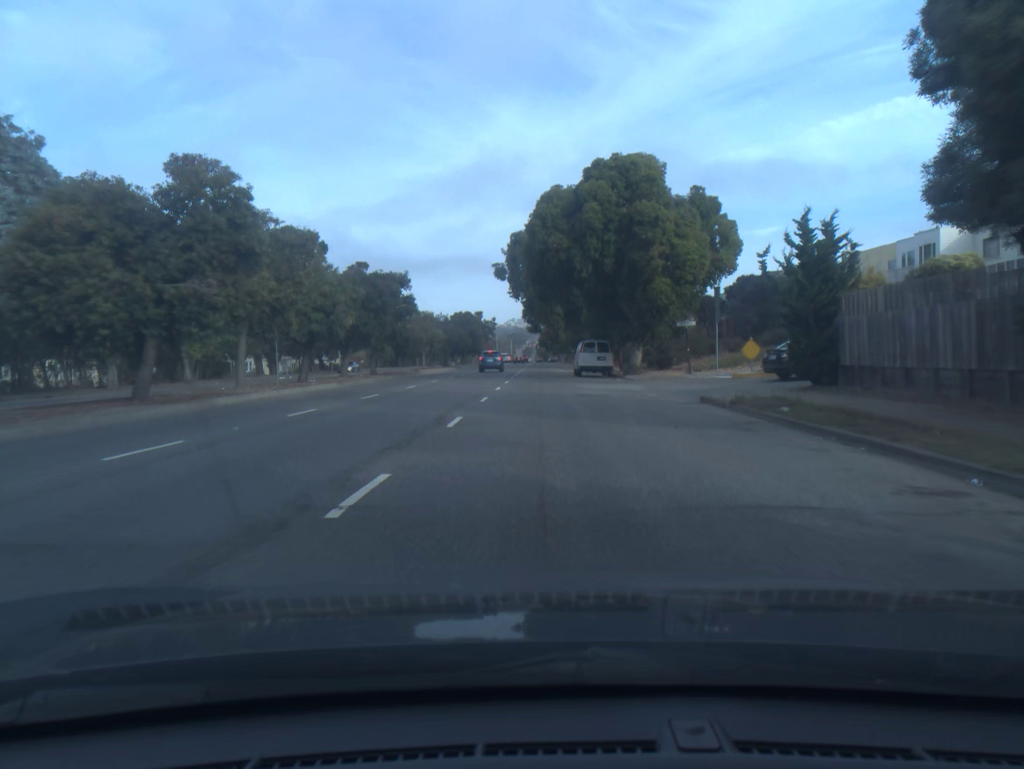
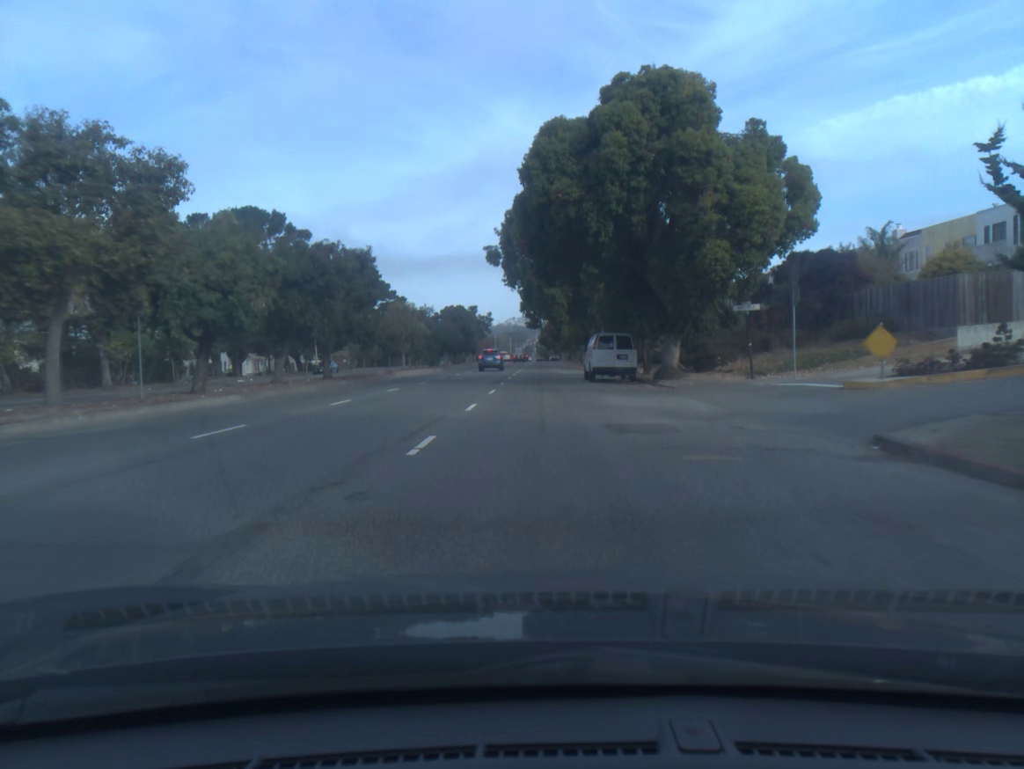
(0.0, +11.2) m; 0°
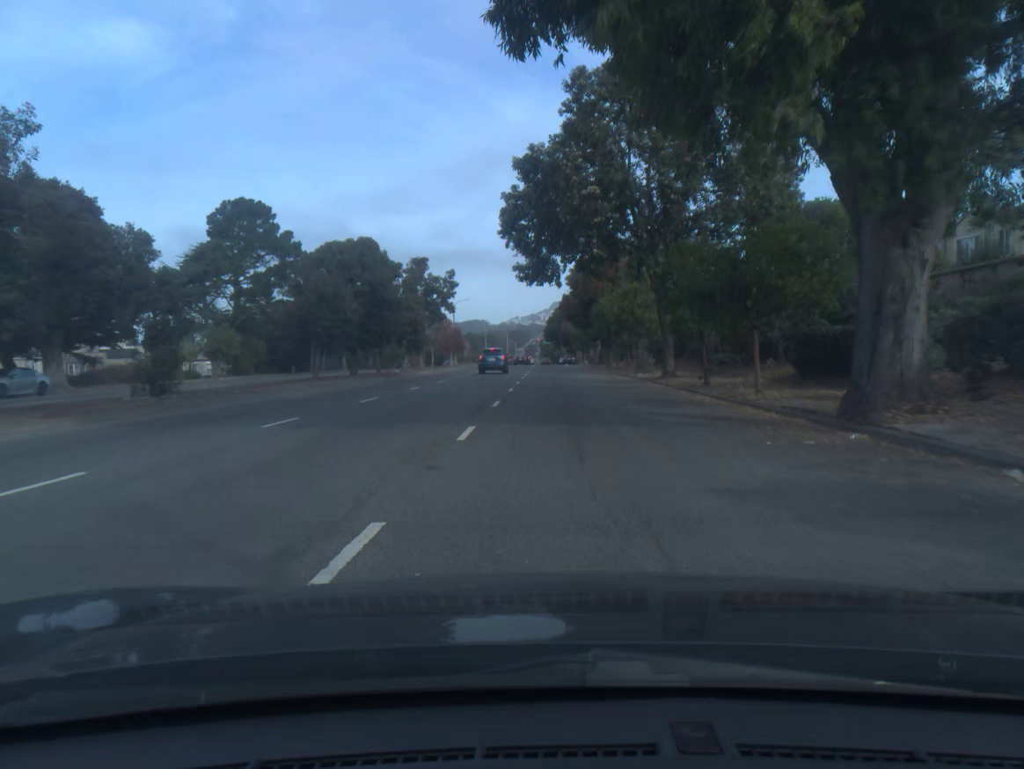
(-0.5, +56.9) m; 0°
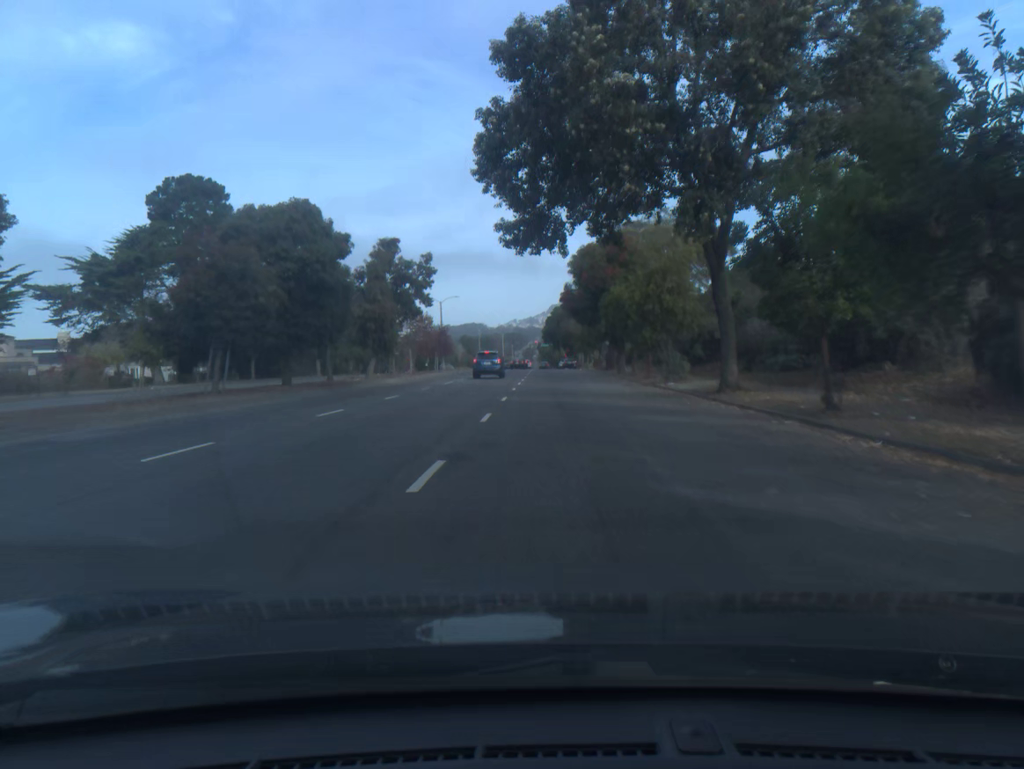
(0.0, +11.3) m; 0°
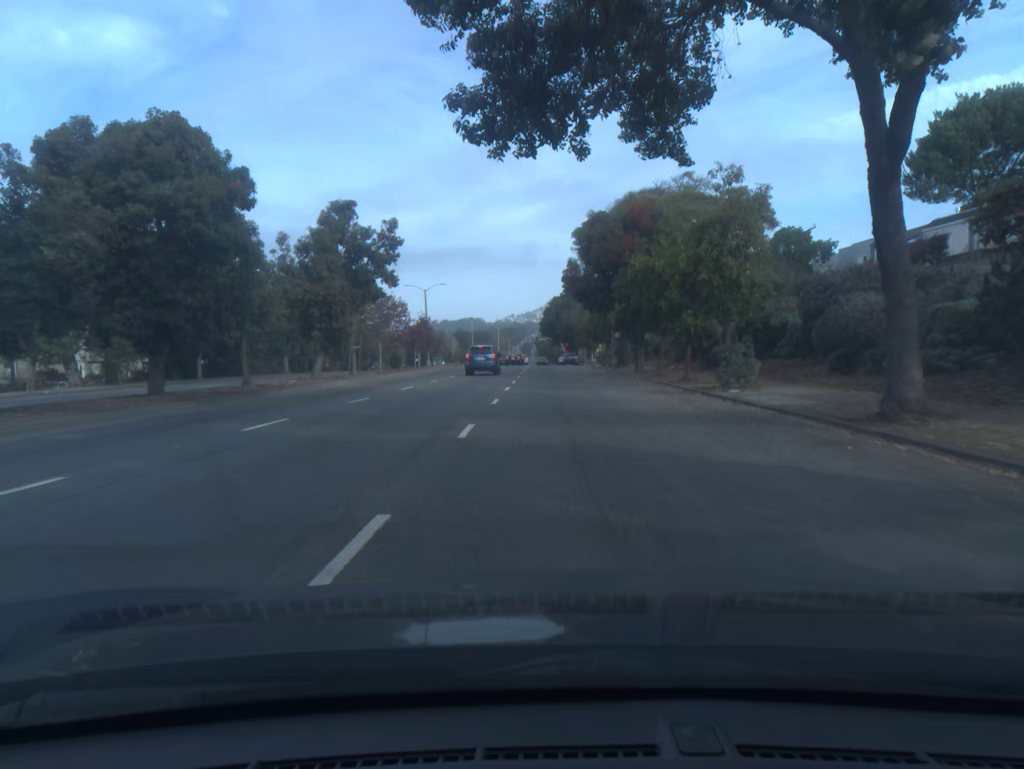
(0.0, +11.1) m; 0°
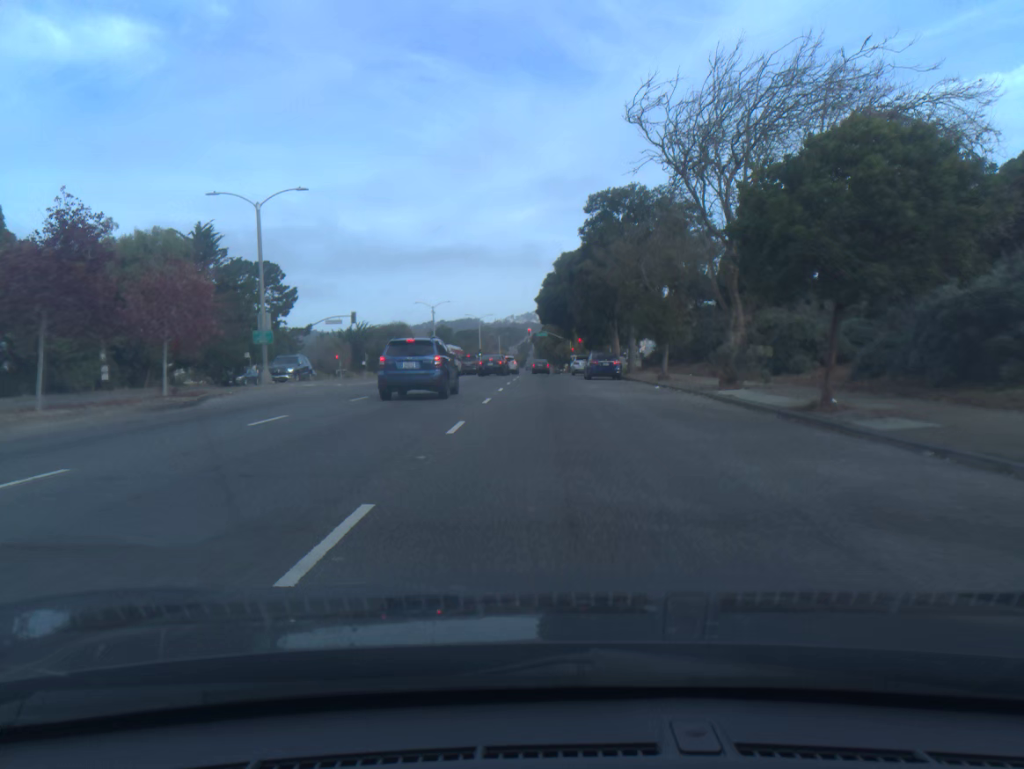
(0.0, +50.6) m; 0°
